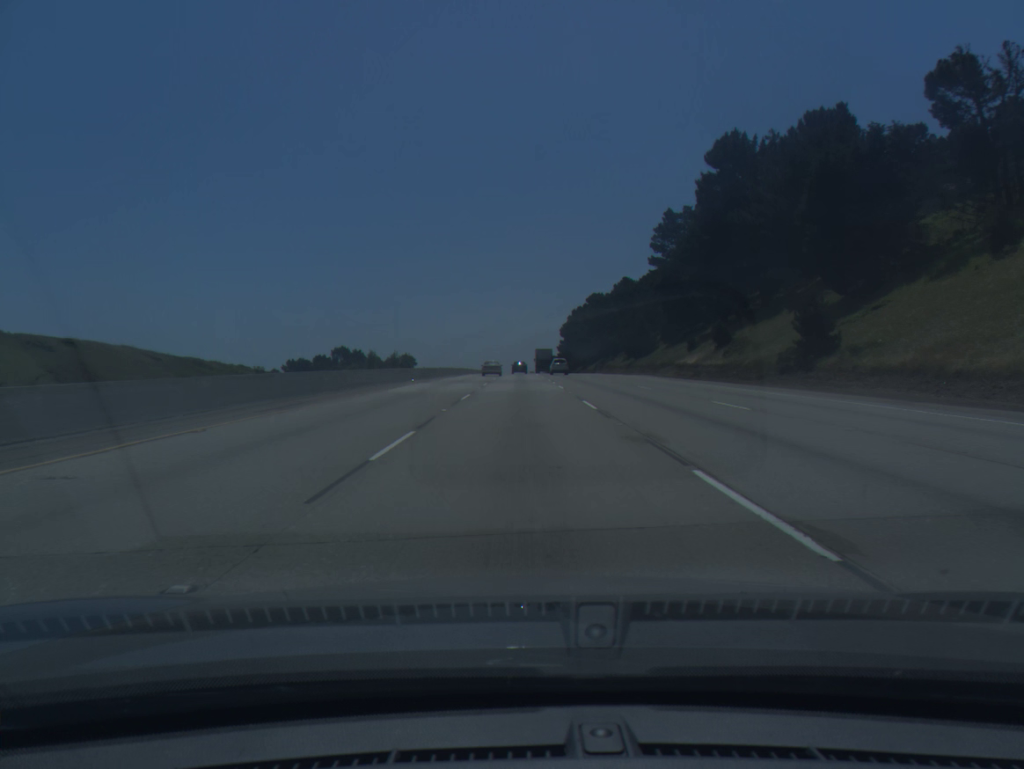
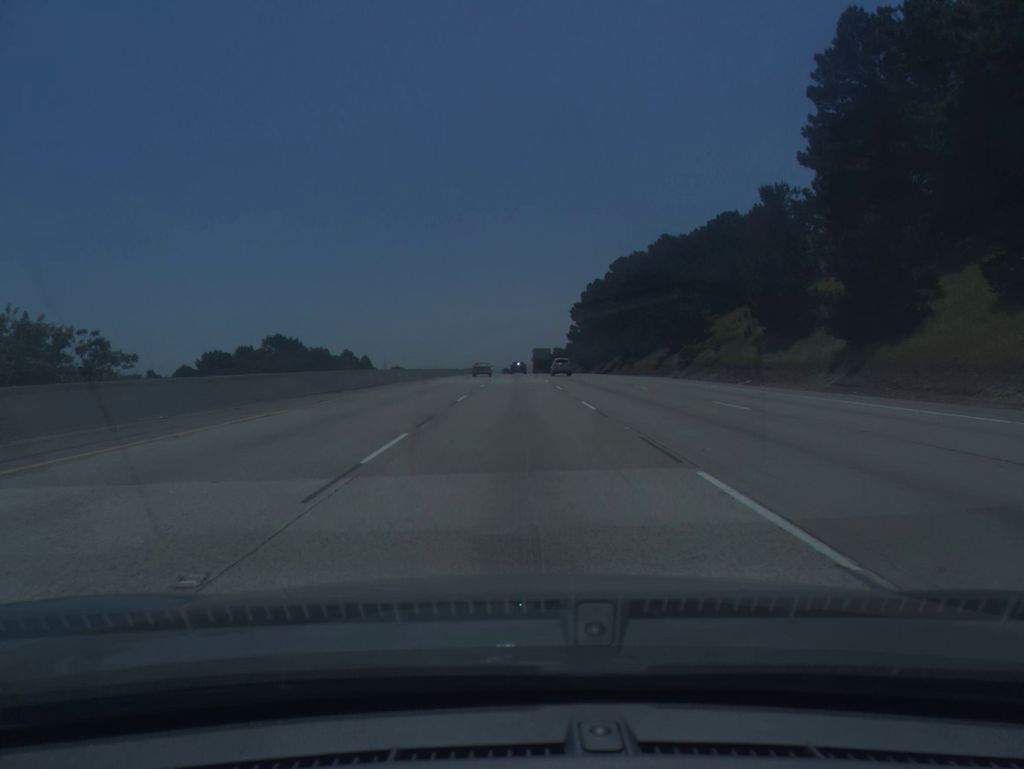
(+0.2, +73.4) m; 0°
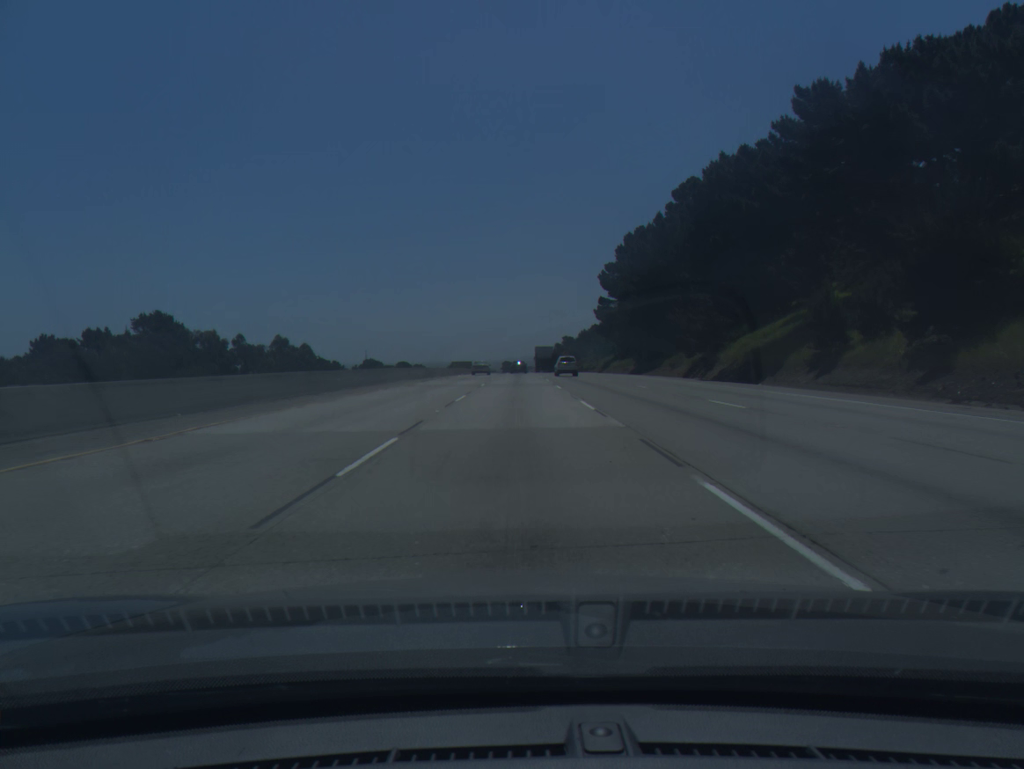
(0.0, +73.8) m; 0°
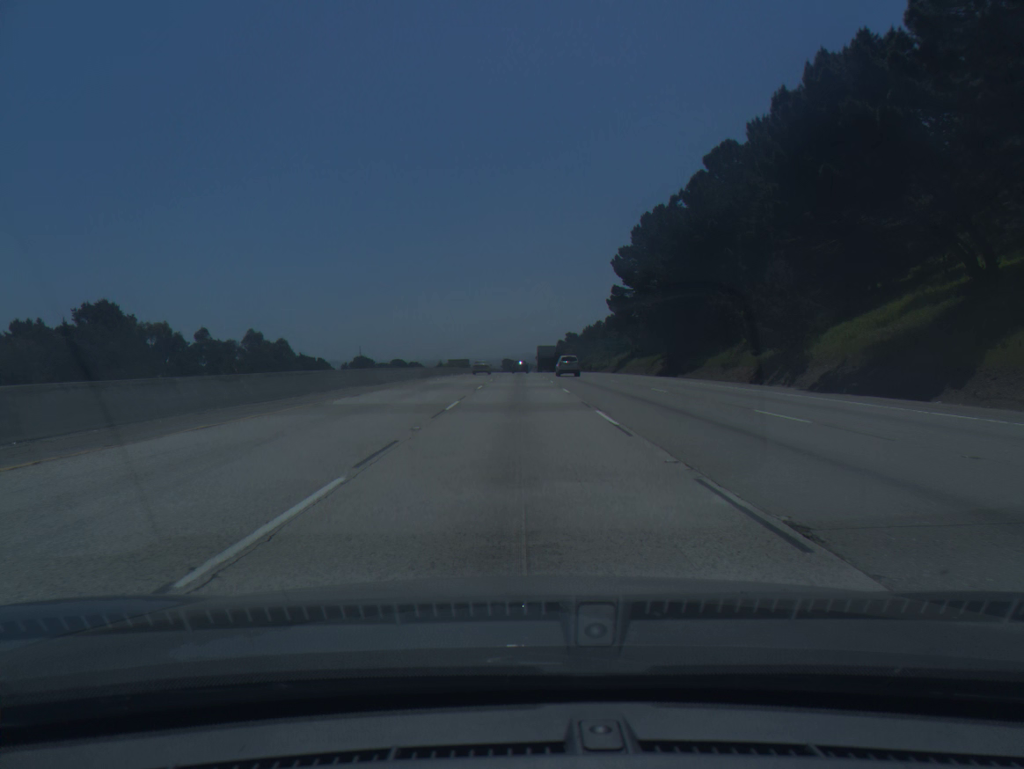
(0.0, +18.5) m; 0°
